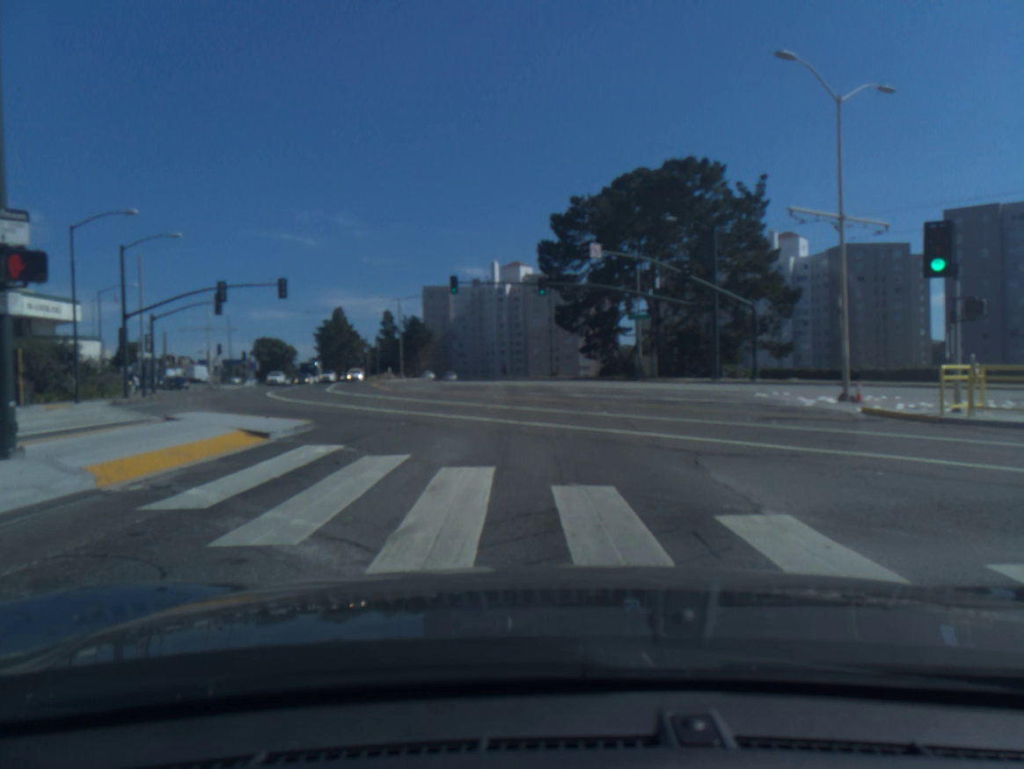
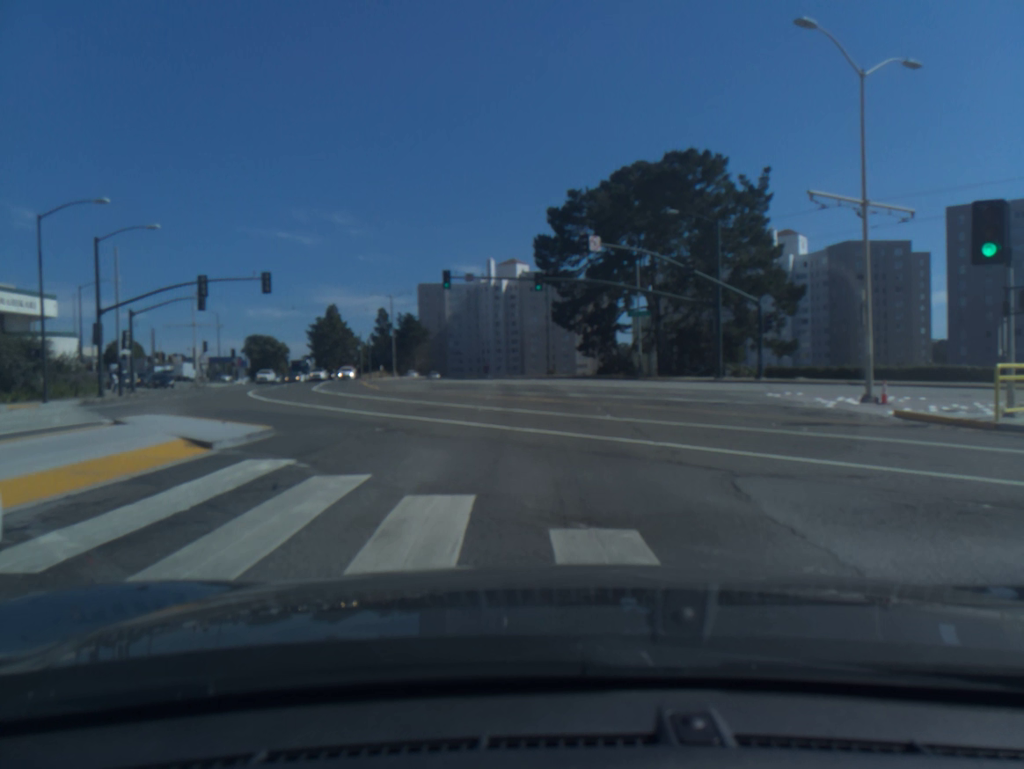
(0.0, +2.1) m; 0°
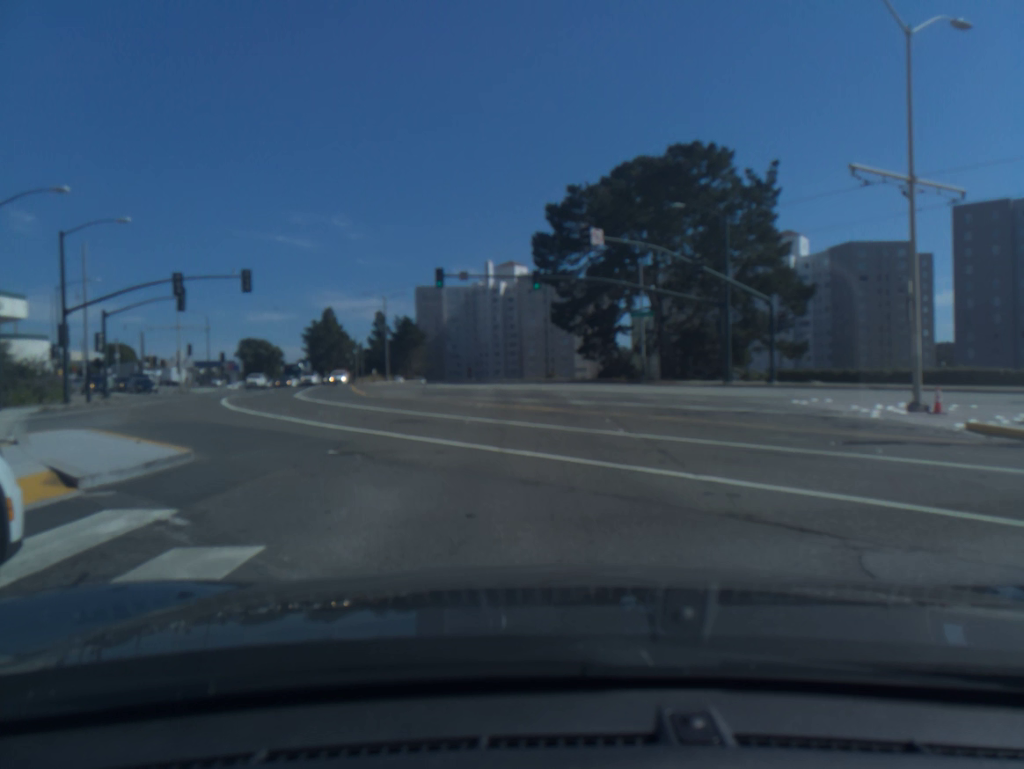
(0.0, +3.1) m; 0°
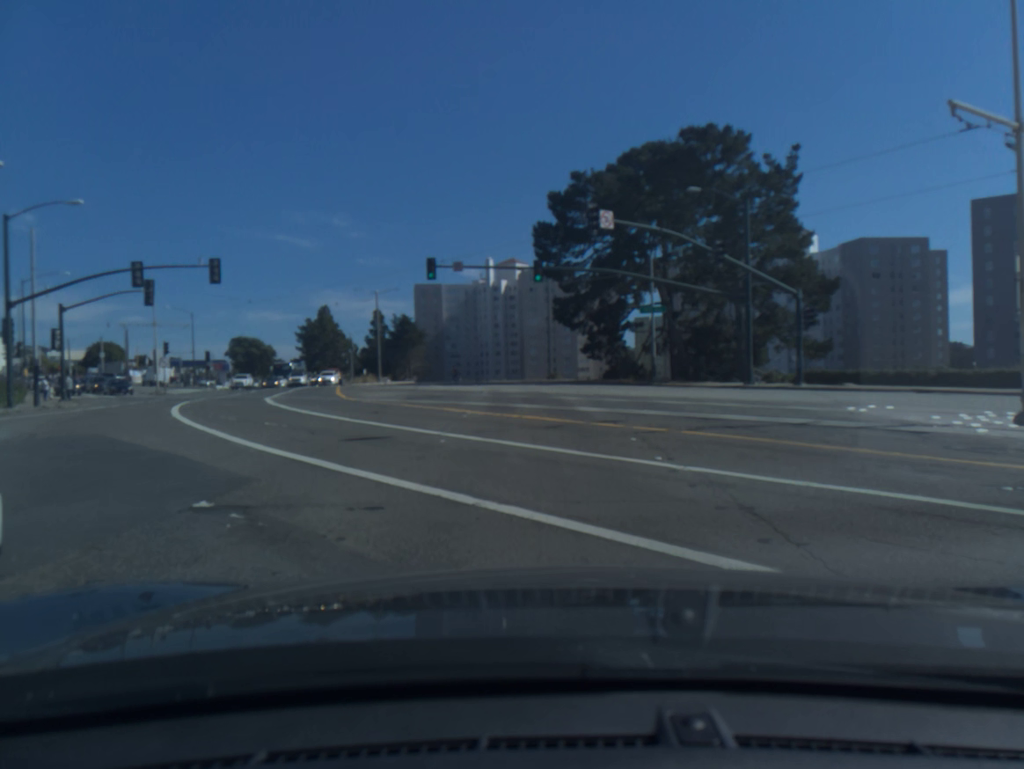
(0.0, +4.3) m; 0°
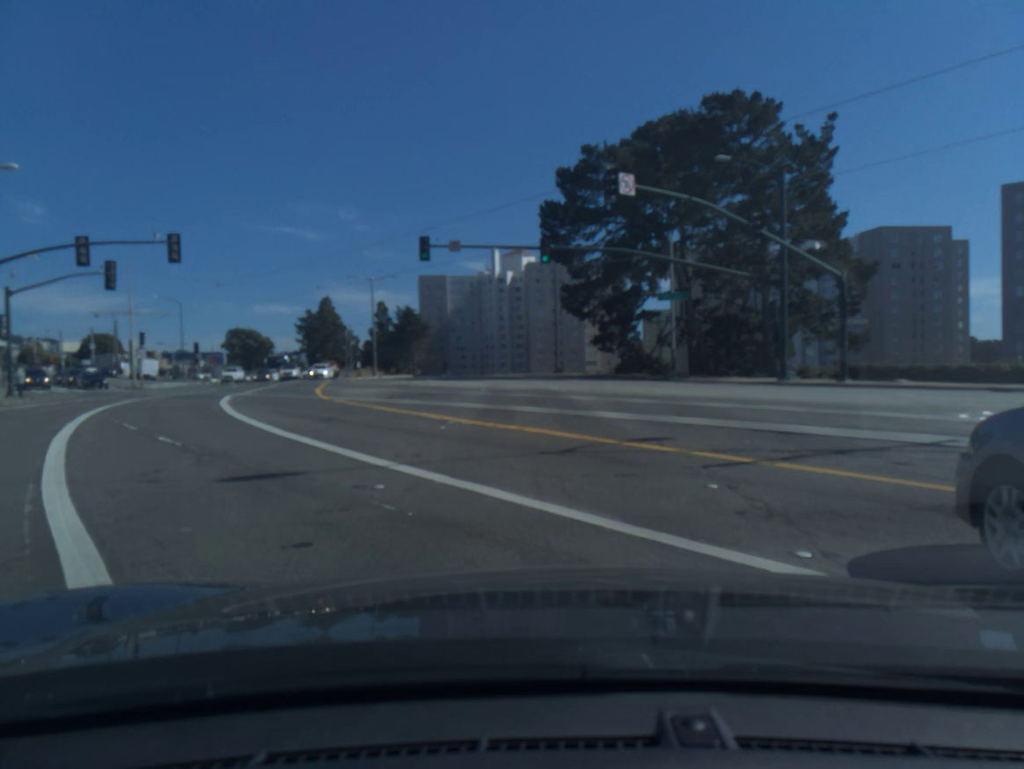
(0.0, +5.4) m; -1°
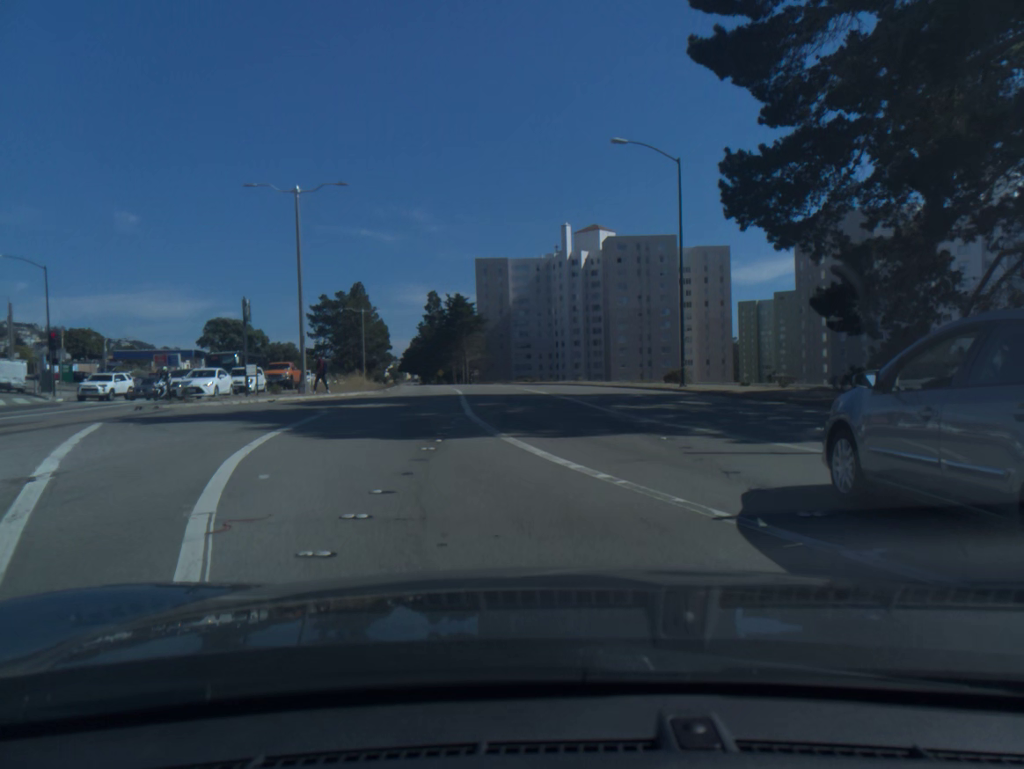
(-1.4, +38.3) m; -5°
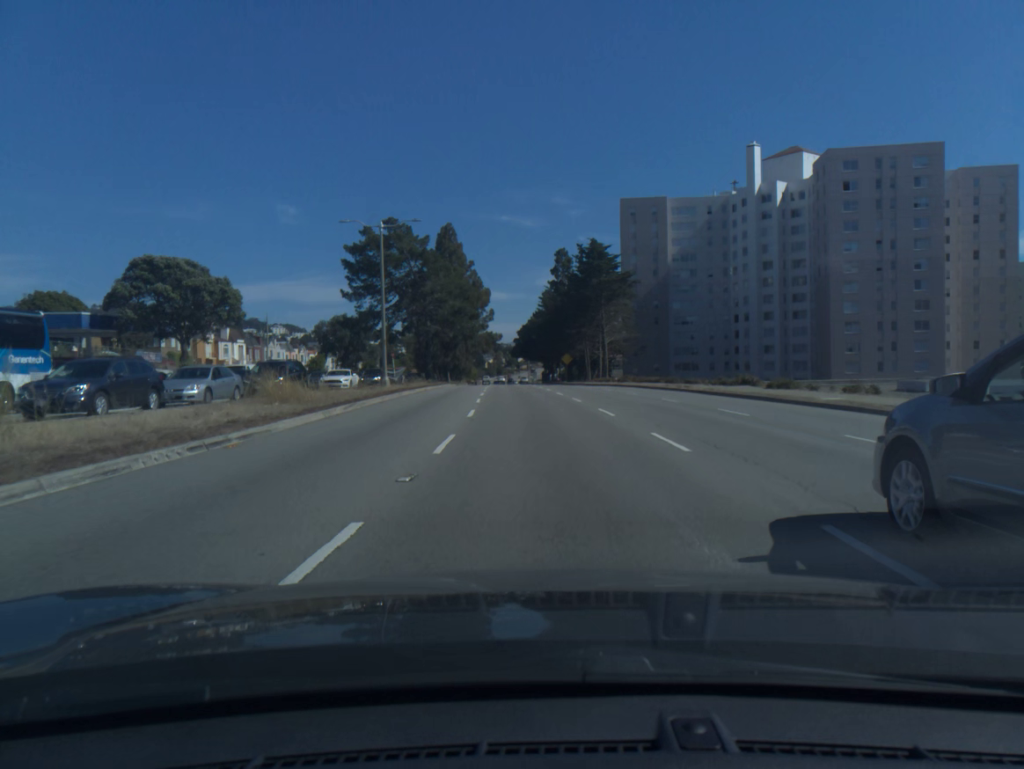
(-4.8, +53.0) m; -10°
